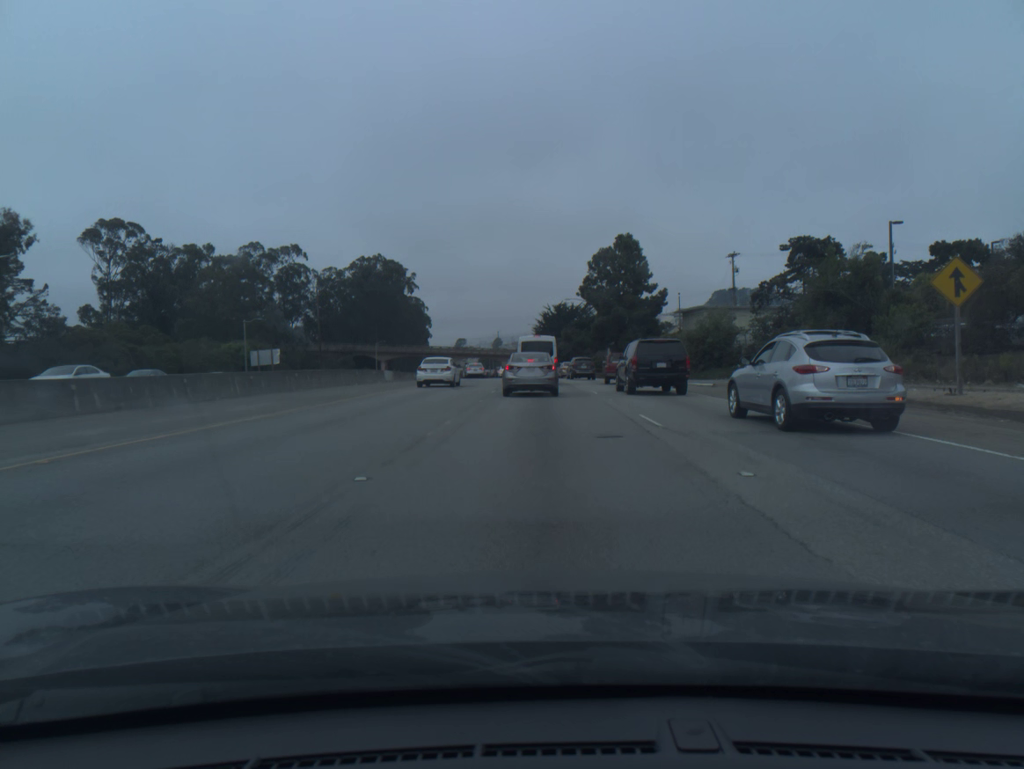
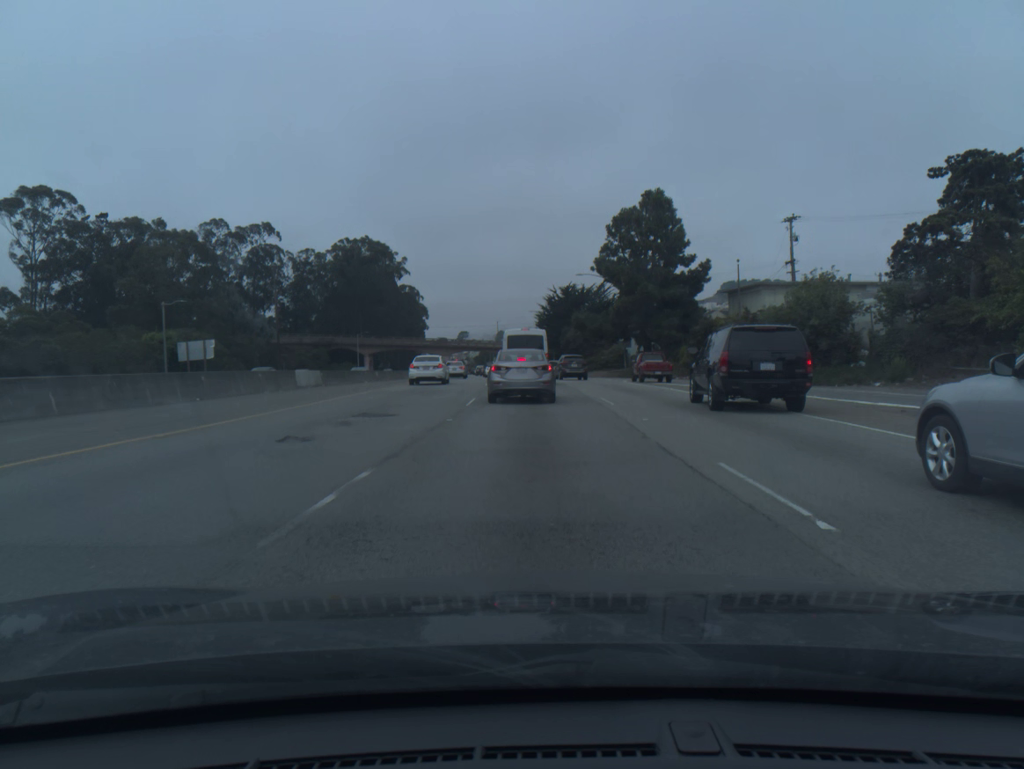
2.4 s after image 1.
(0.0, +22.4) m; 0°
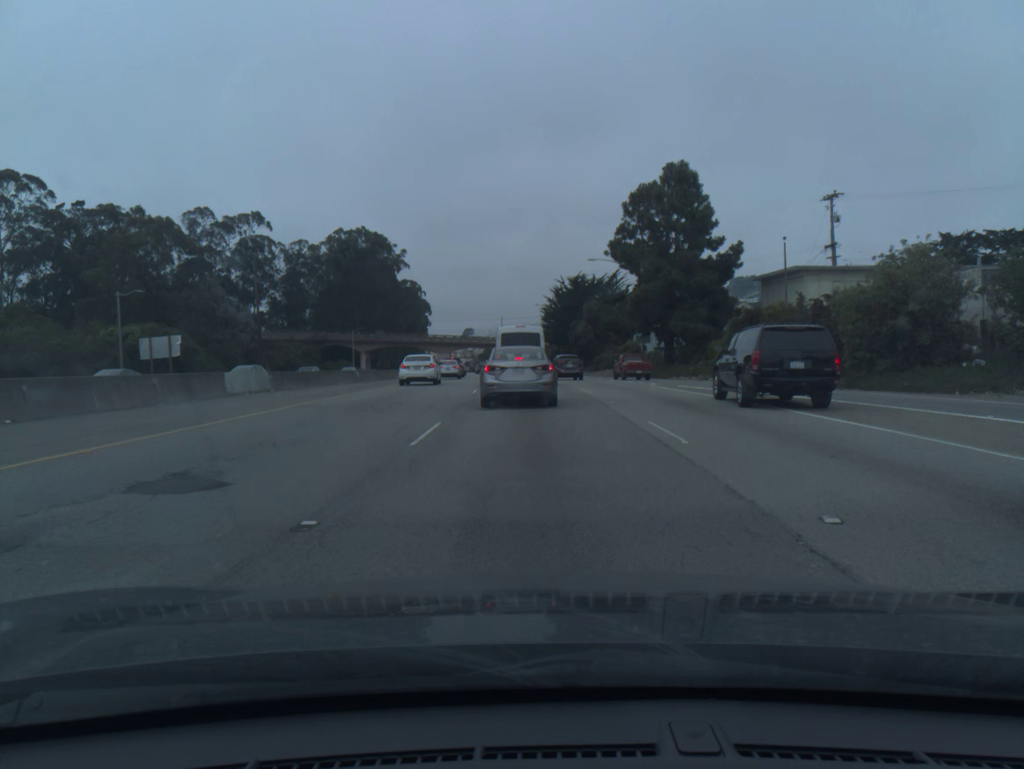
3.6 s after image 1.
(0.0, +9.4) m; 0°
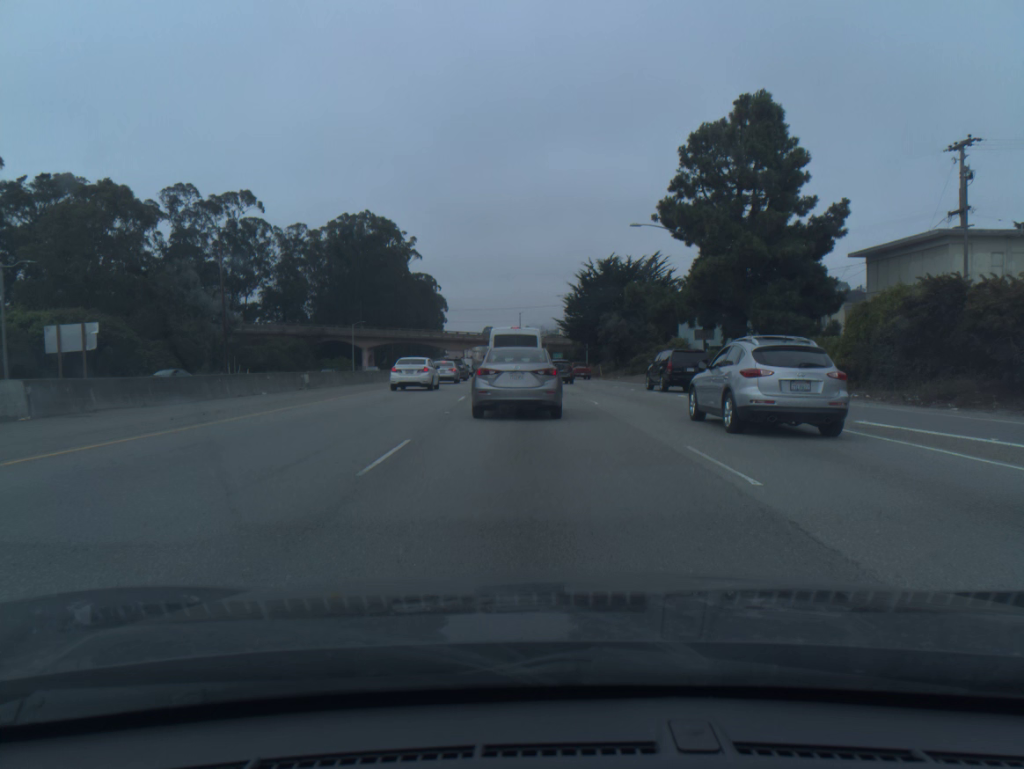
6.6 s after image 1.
(-0.3, +18.0) m; -2°
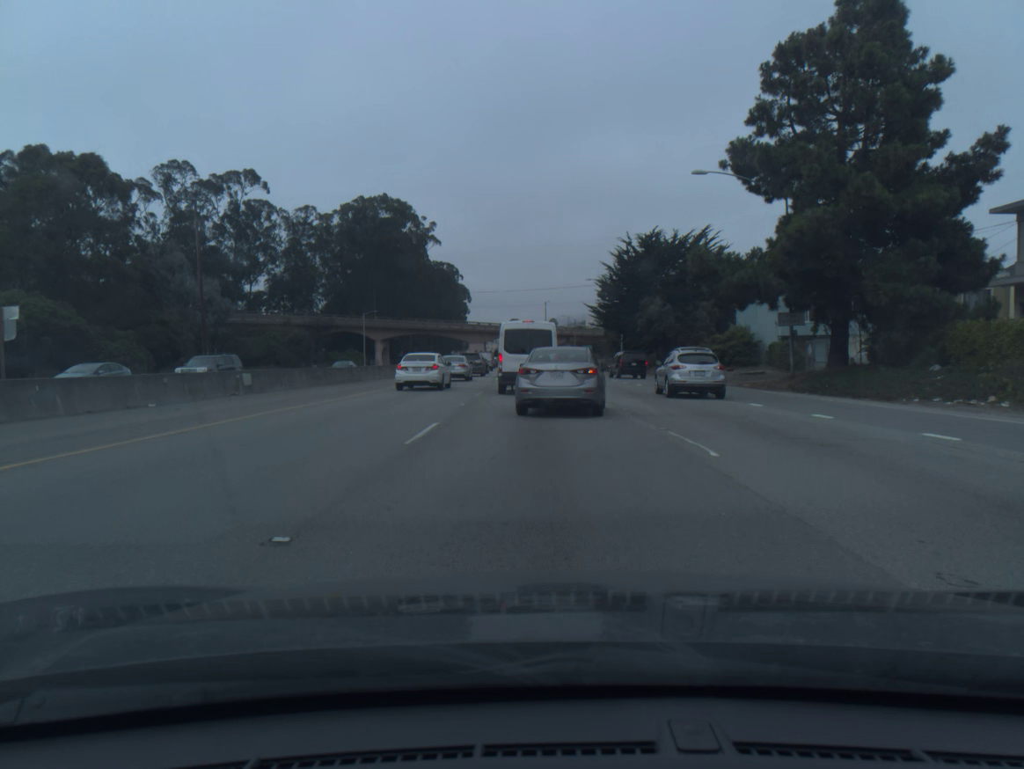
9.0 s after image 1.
(-0.2, +12.2) m; -2°
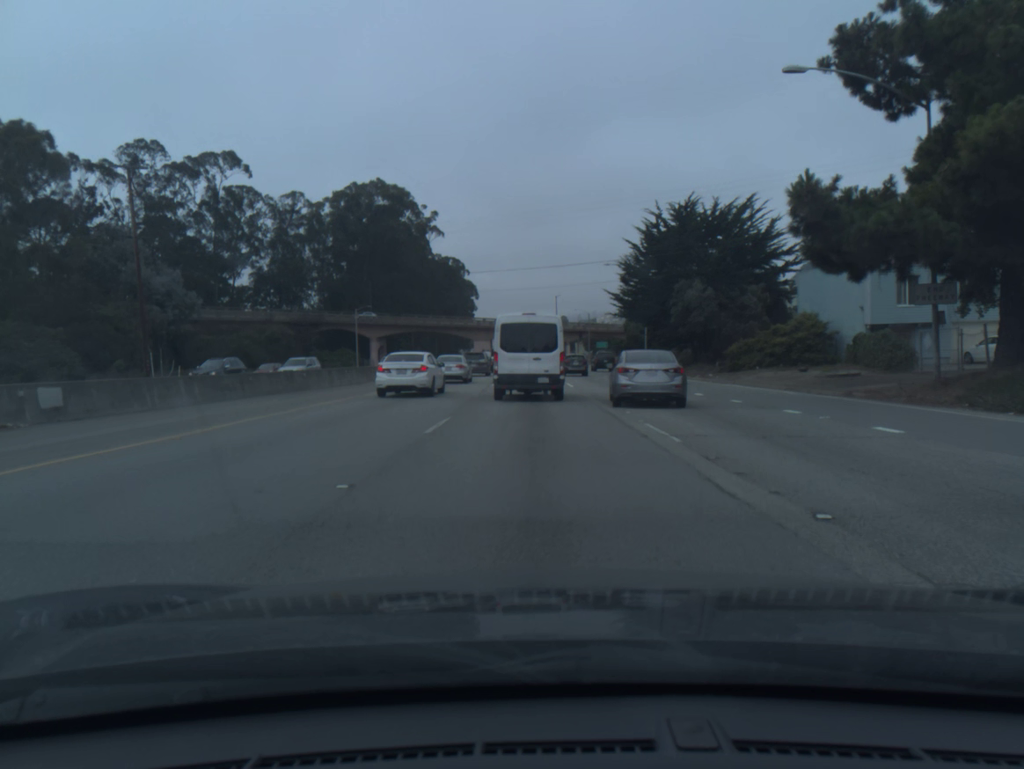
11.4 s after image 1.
(0.0, +12.7) m; -1°
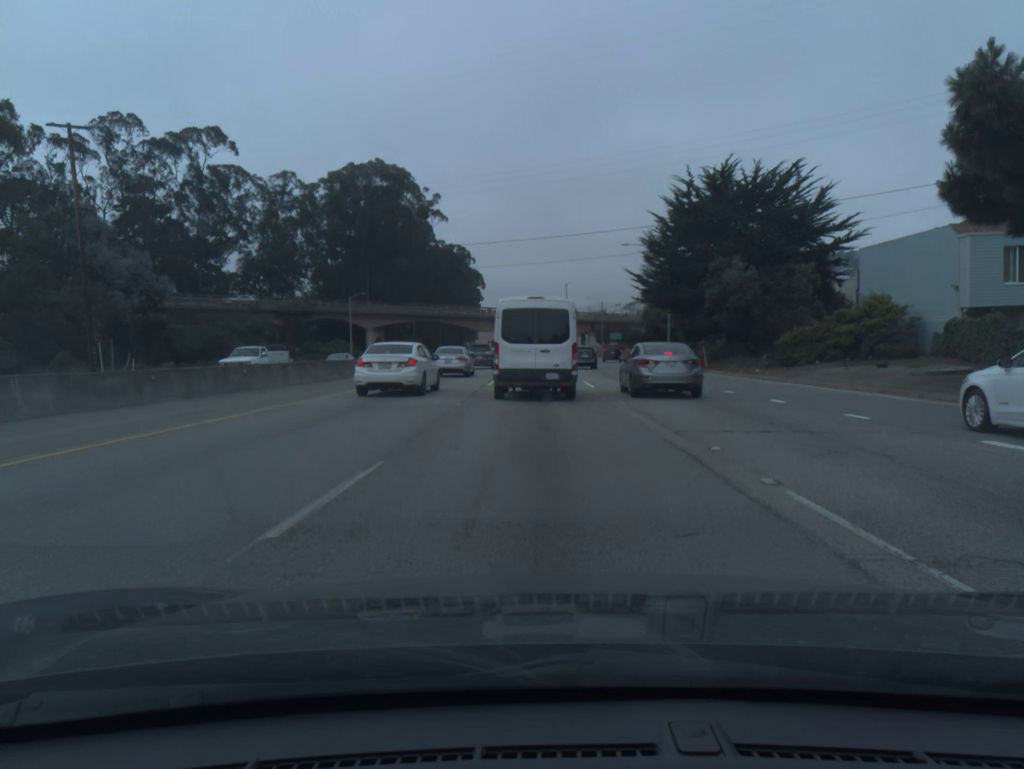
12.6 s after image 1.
(-0.1, +7.7) m; -1°
